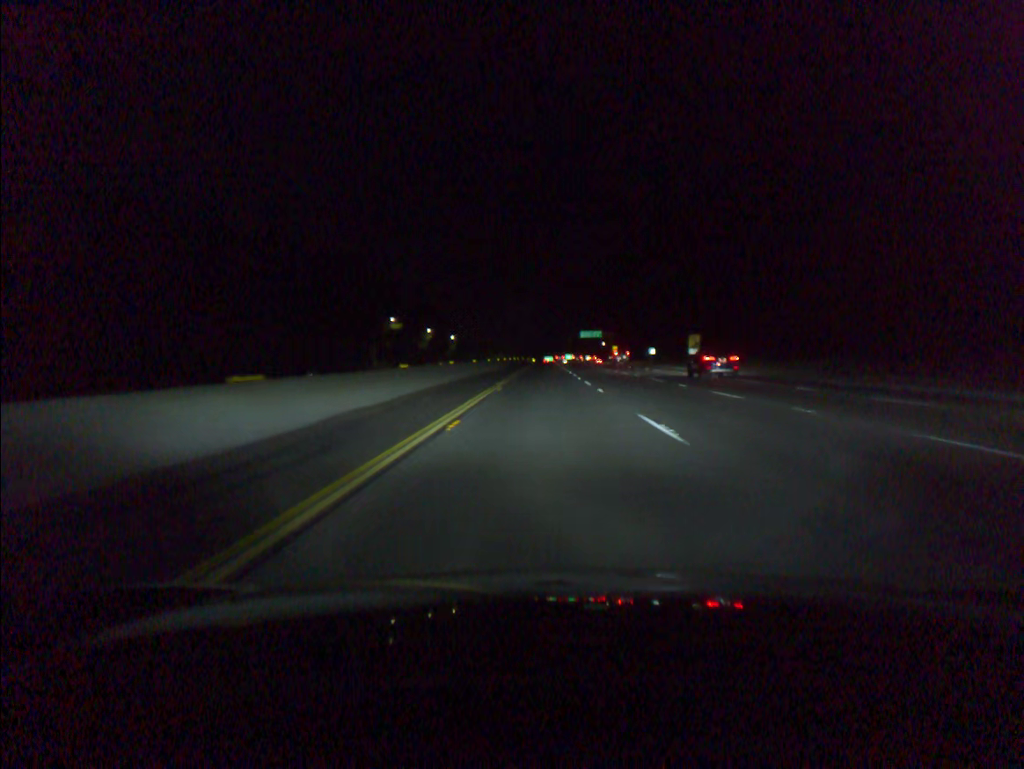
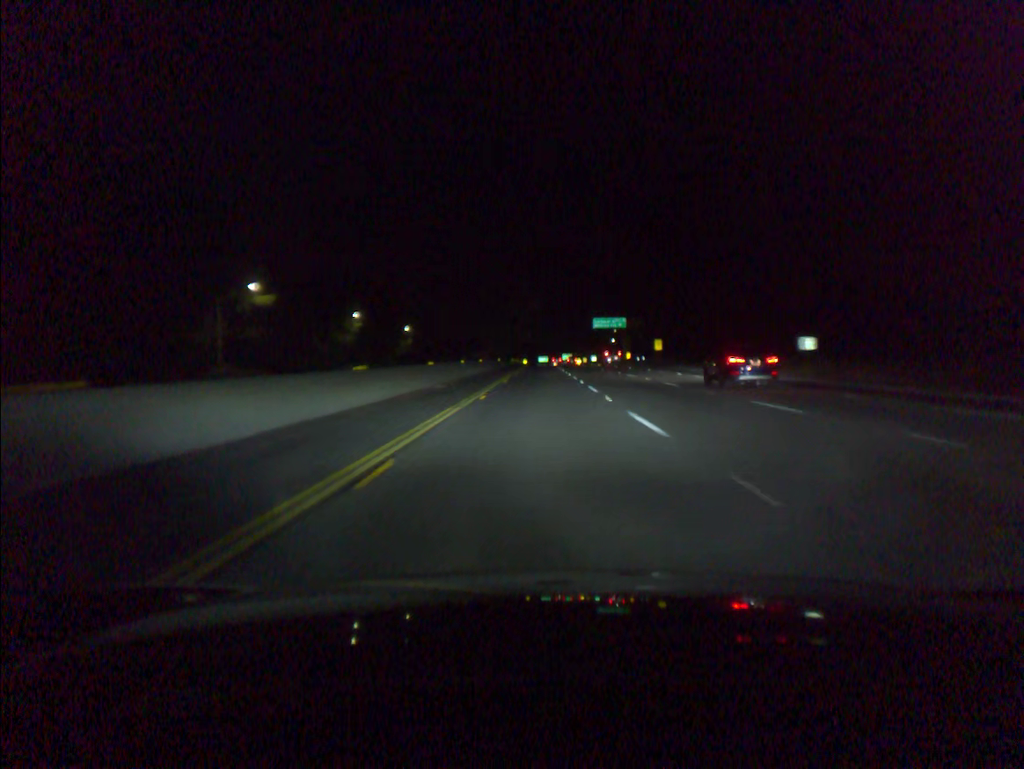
(+0.4, +78.6) m; 0°
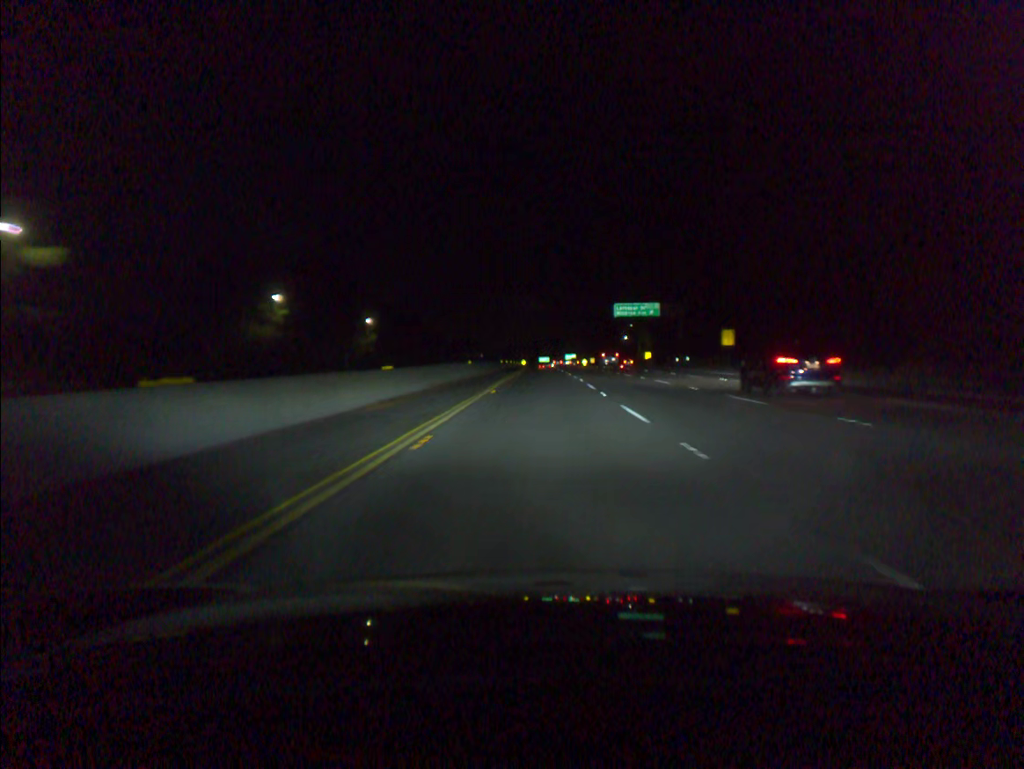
(0.0, +40.9) m; 0°
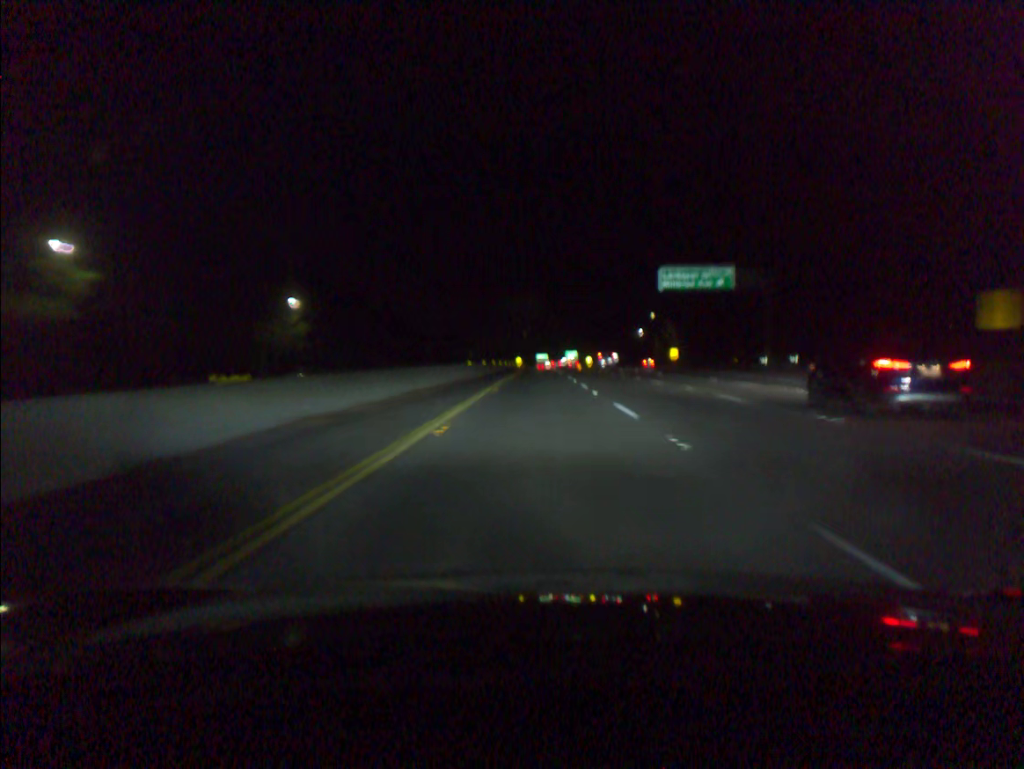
(0.0, +42.5) m; 0°
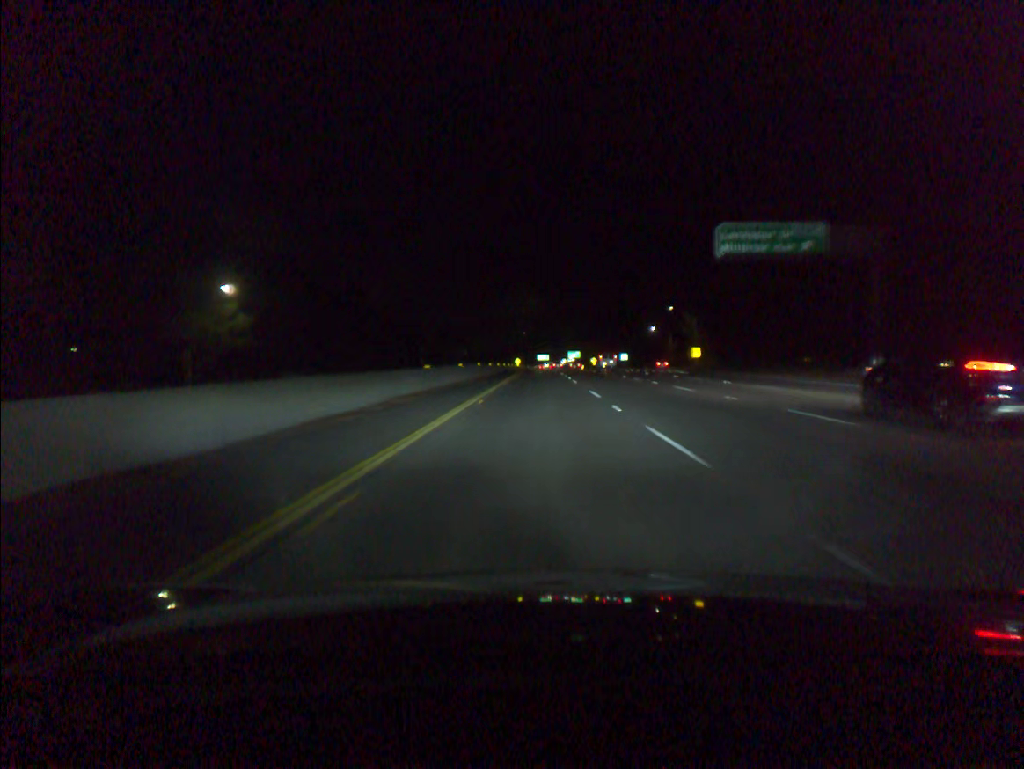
(0.0, +21.3) m; 0°
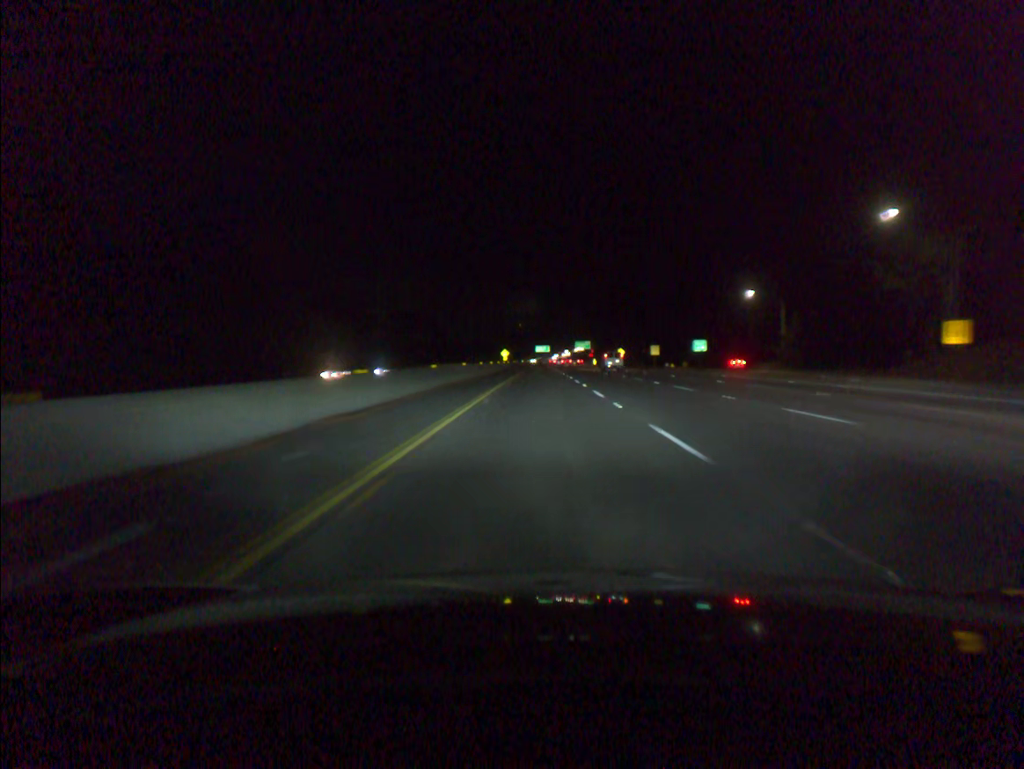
(-0.1, +87.0) m; 0°
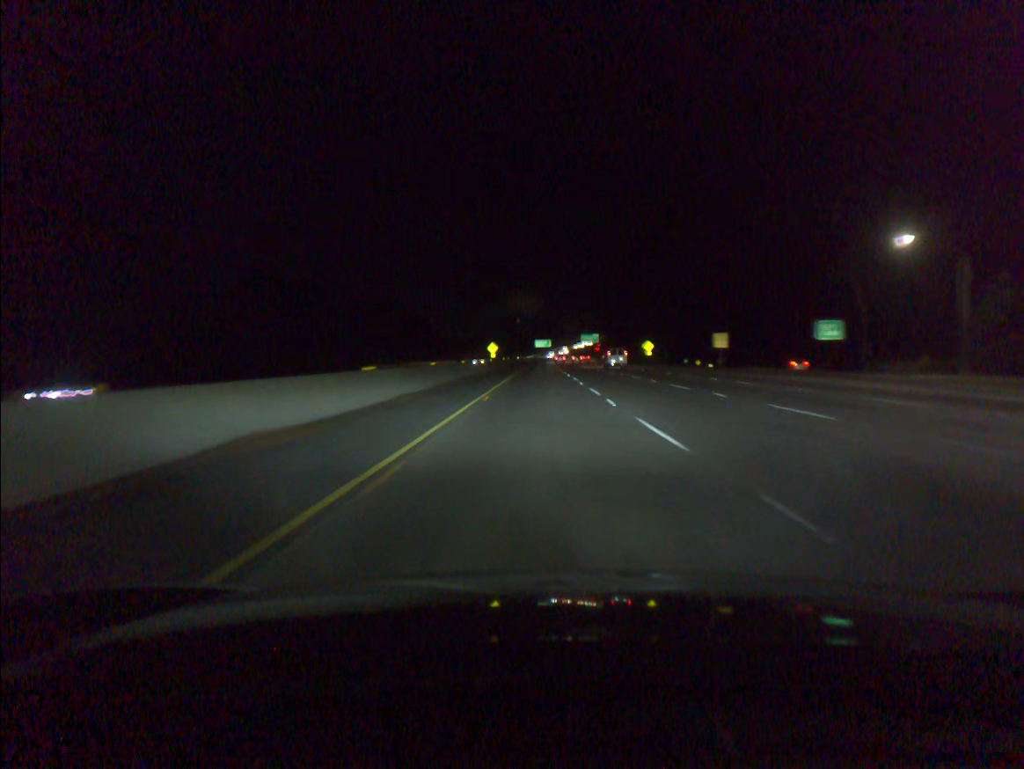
(0.0, +42.8) m; 0°
